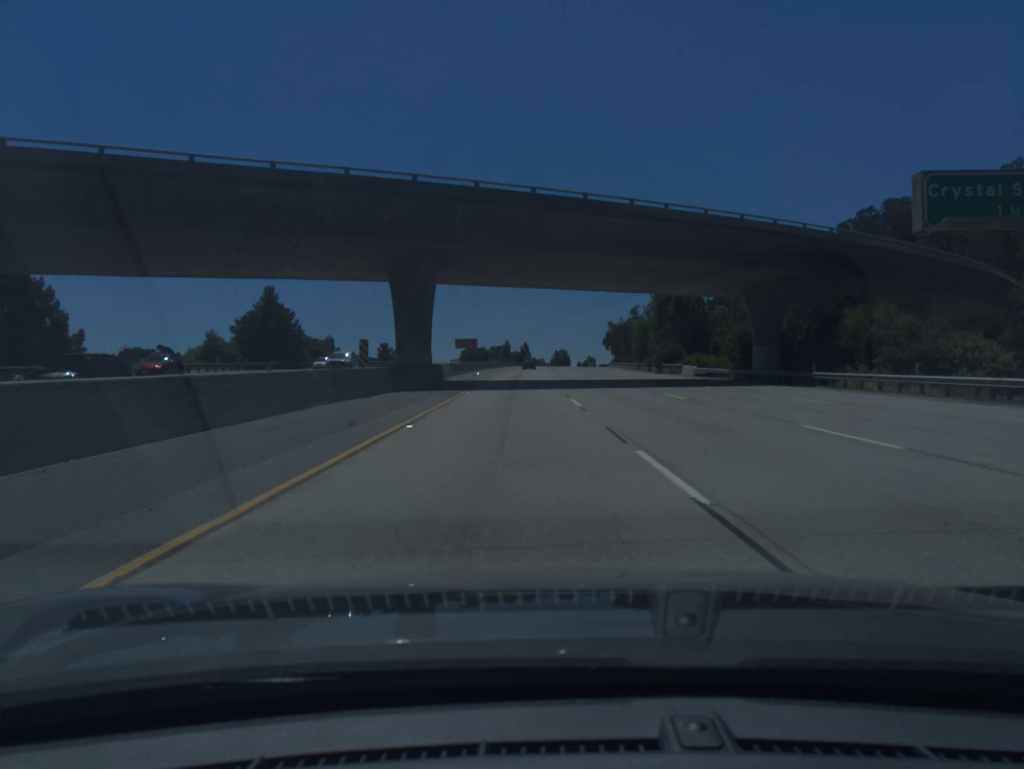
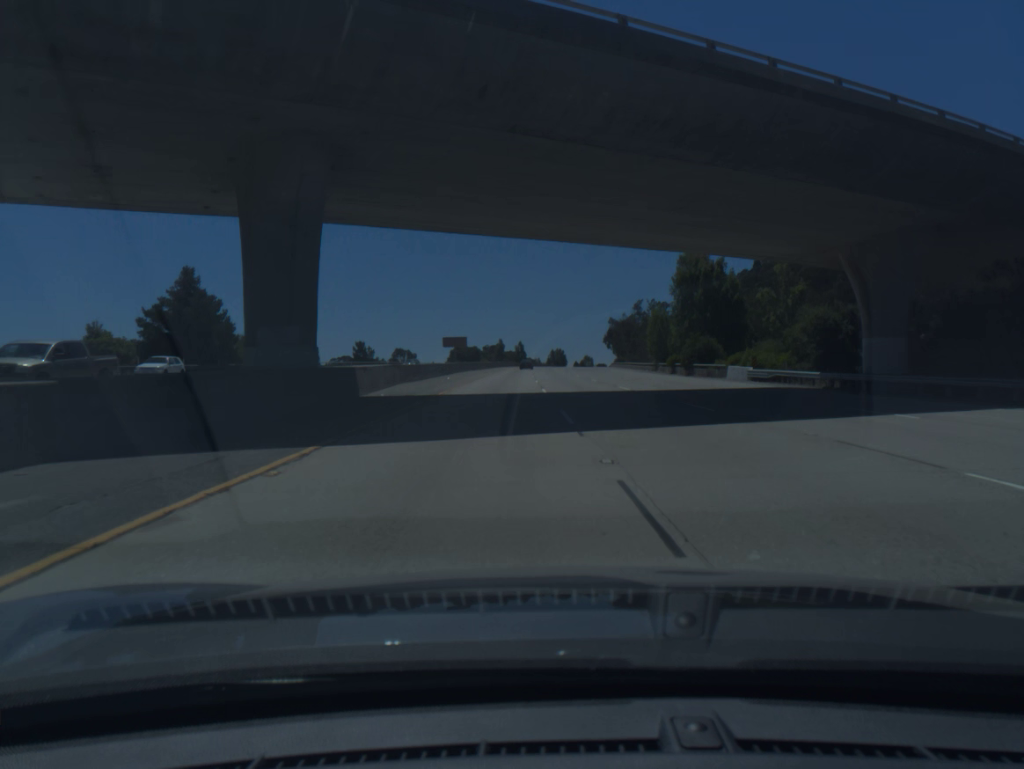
(+0.1, +20.6) m; 0°
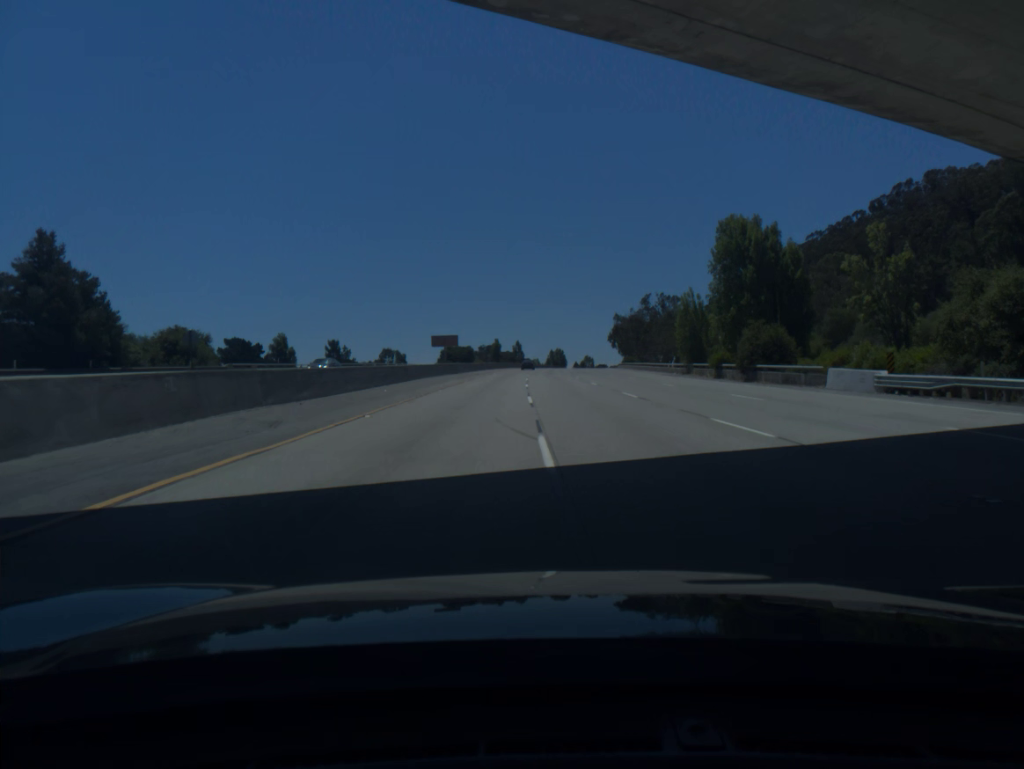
(0.0, +20.6) m; 0°
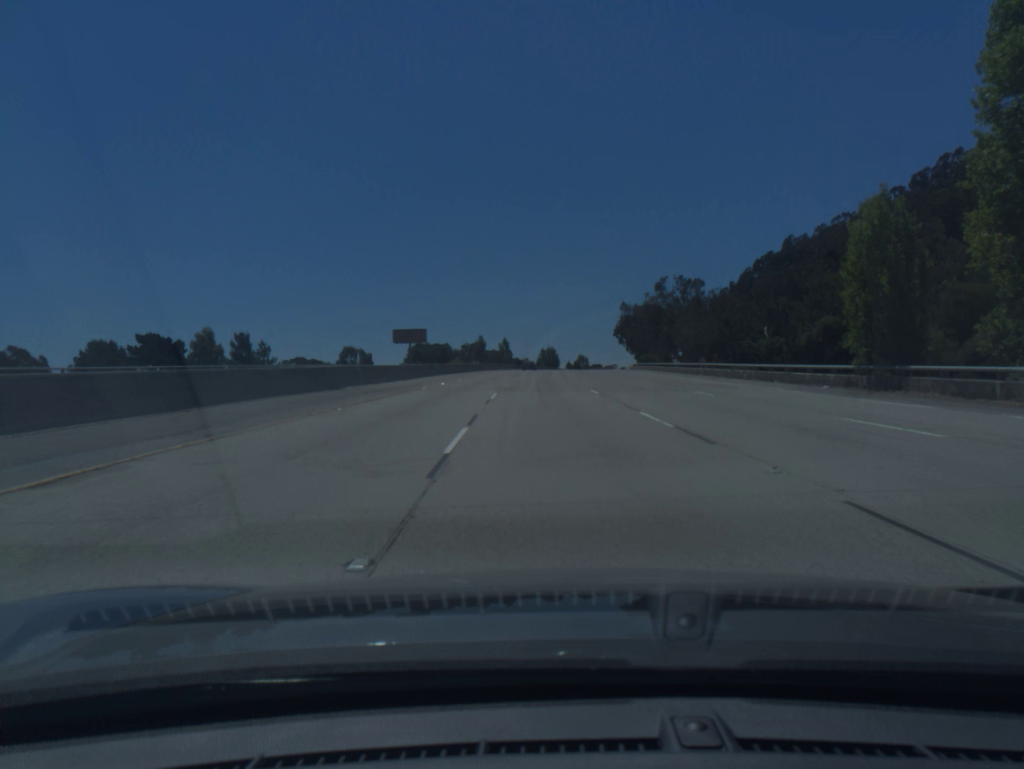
(+0.1, +41.2) m; +1°
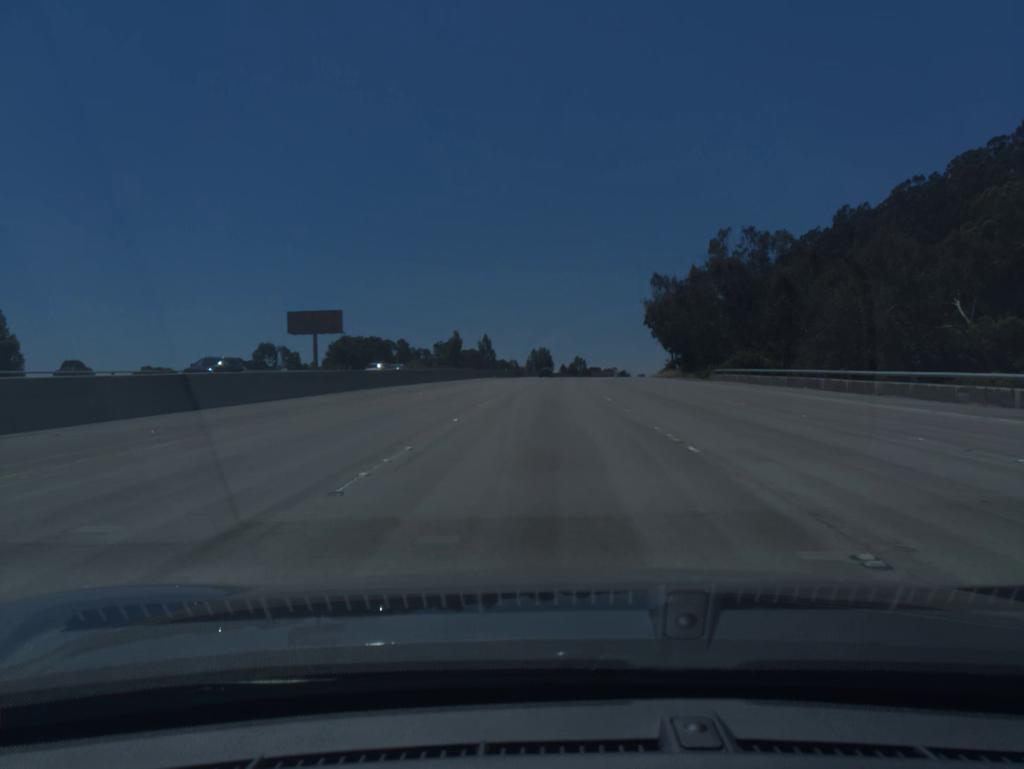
(+0.2, +61.7) m; +1°
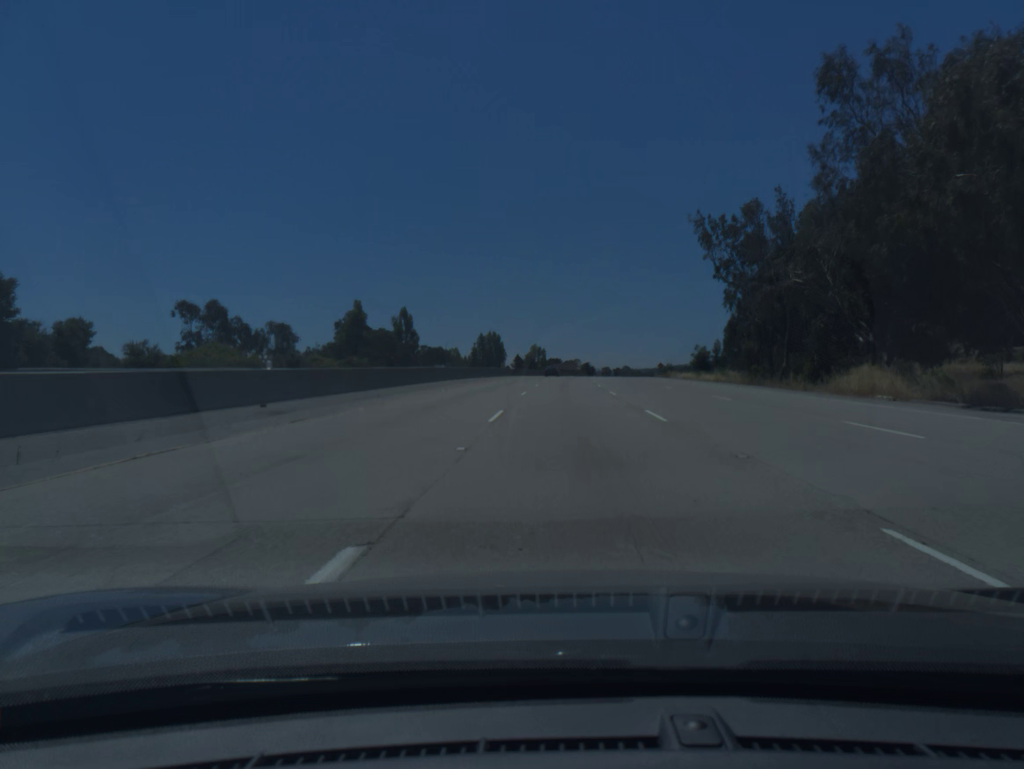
(+1.6, +82.6) m; +3°
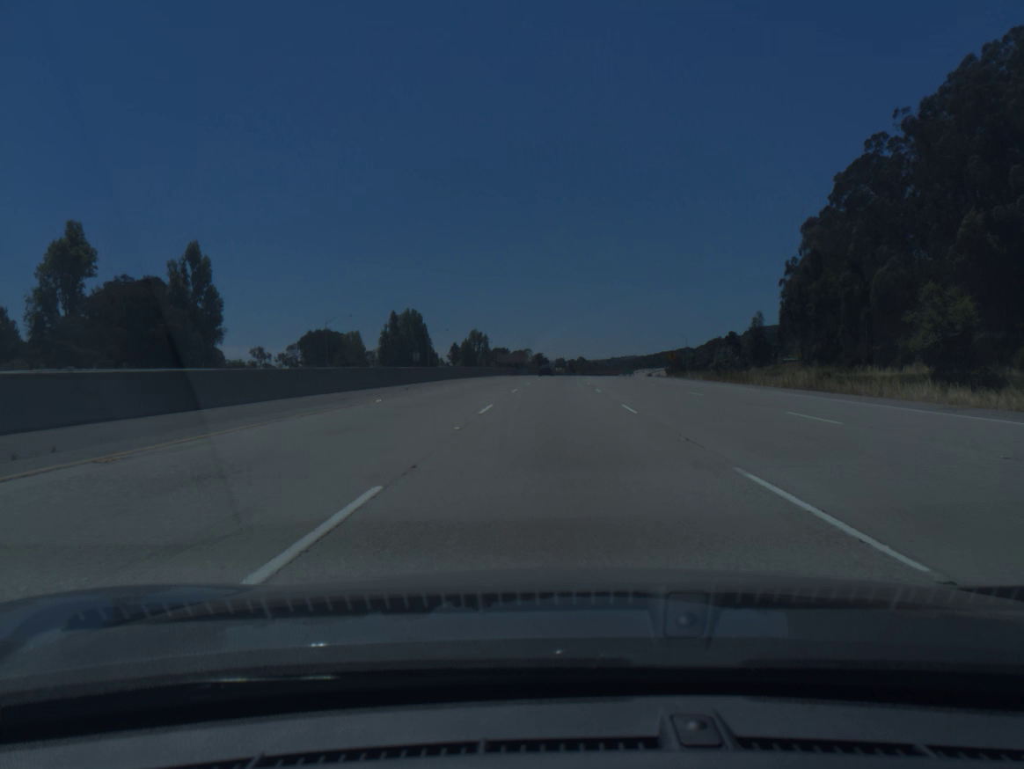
(+3.3, +83.3) m; +4°
